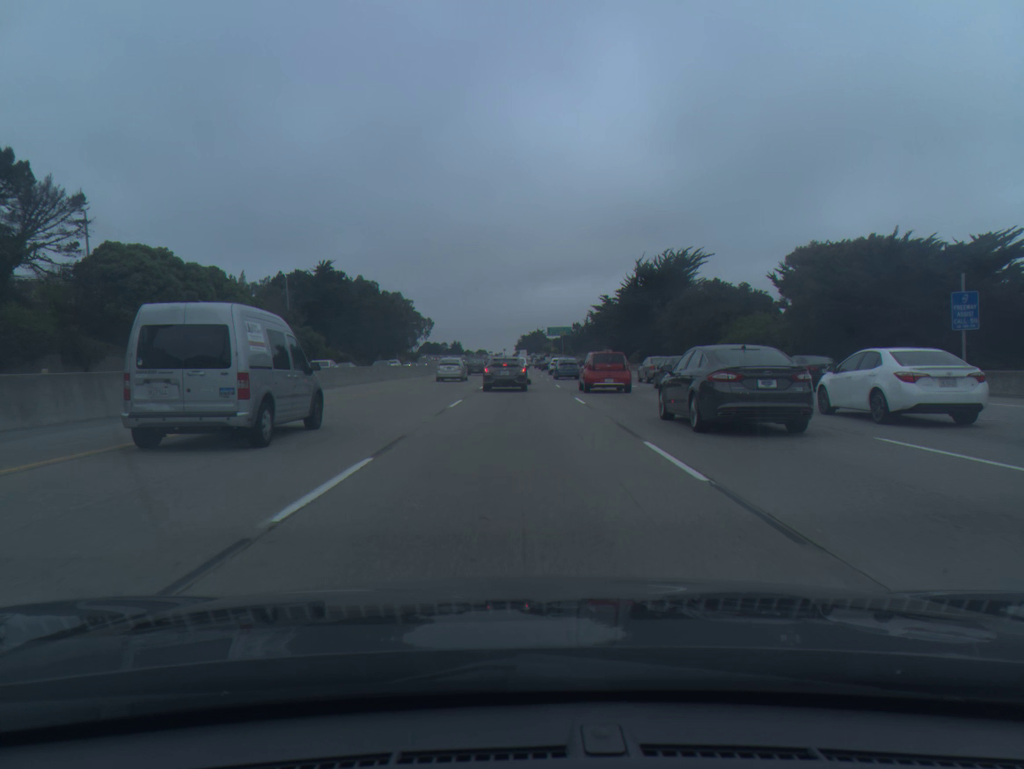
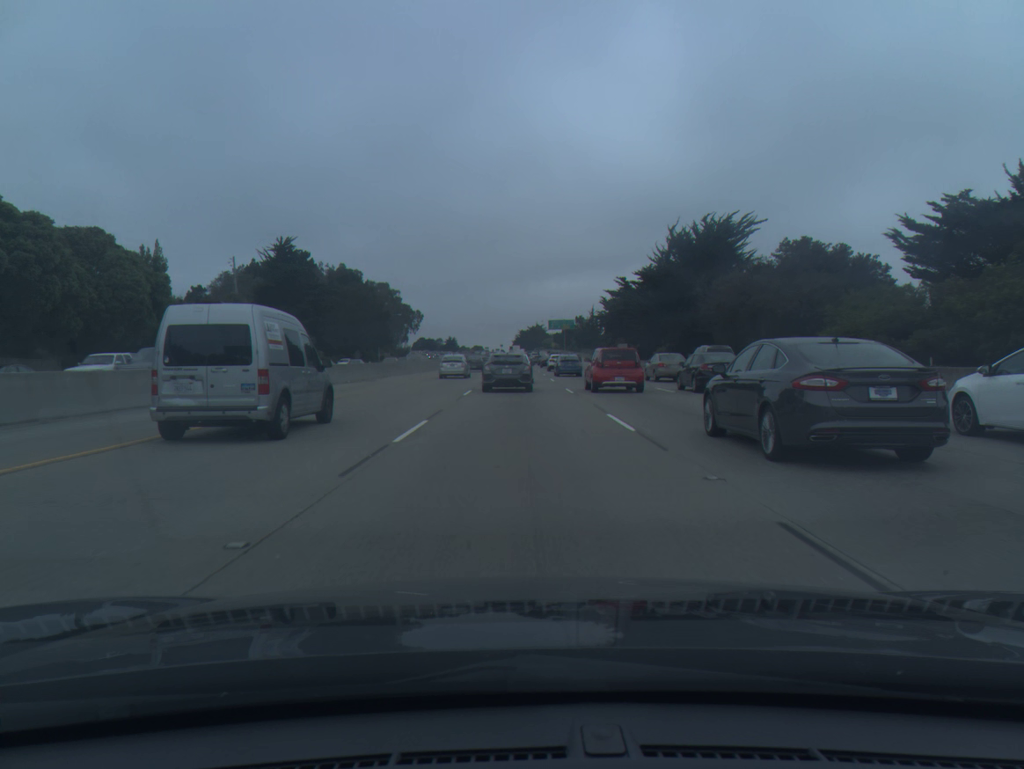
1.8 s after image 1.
(0.0, +24.0) m; 0°
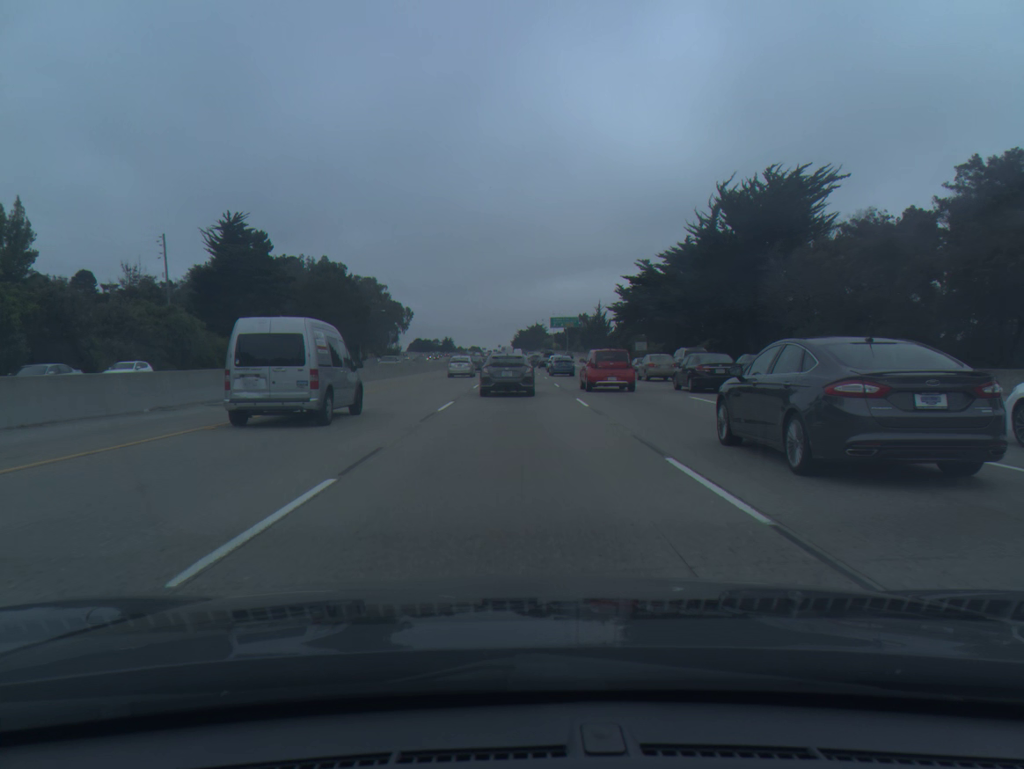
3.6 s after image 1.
(0.0, +21.7) m; 0°
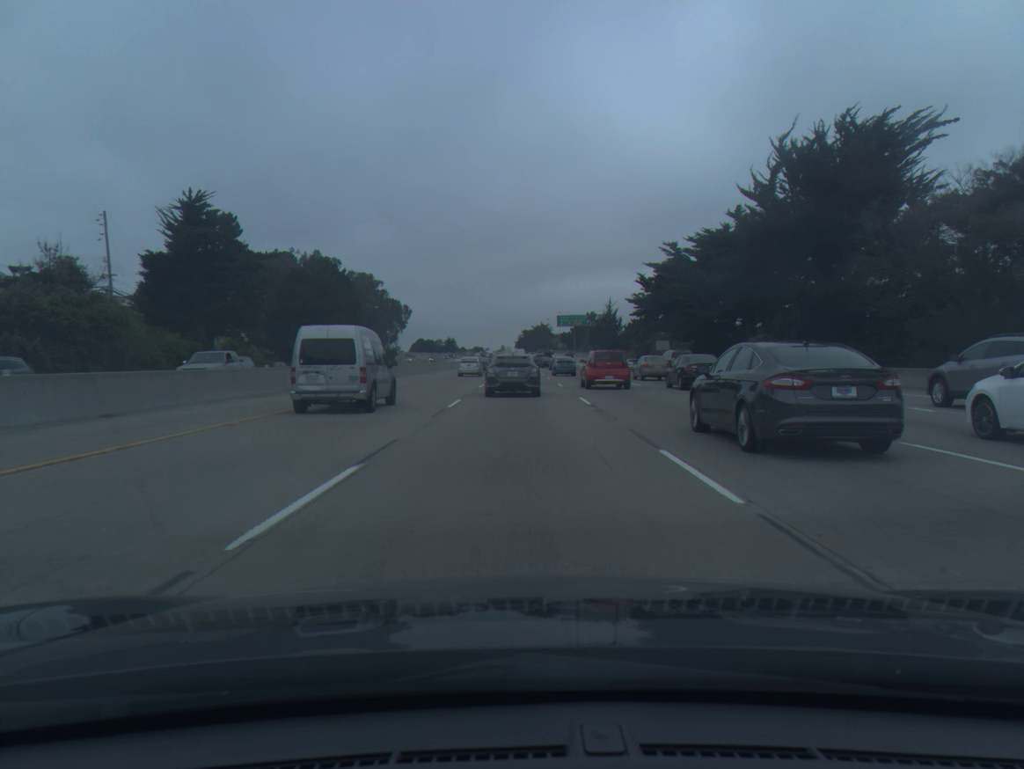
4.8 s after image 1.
(0.0, +13.7) m; 0°
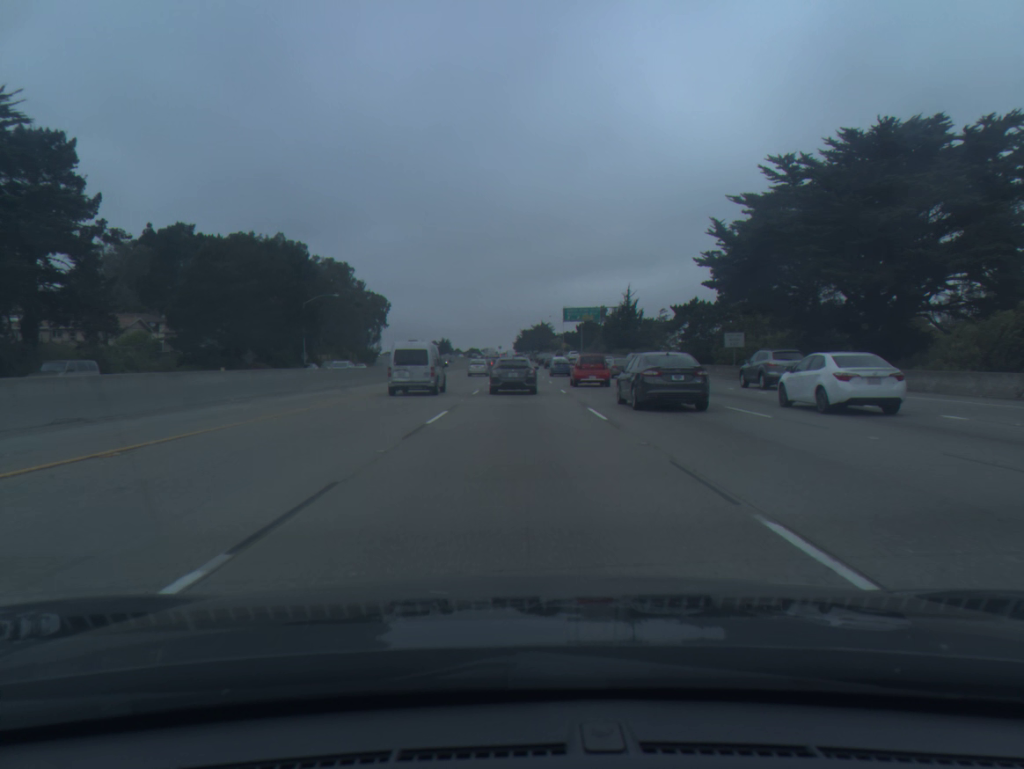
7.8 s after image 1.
(+0.2, +33.5) m; 0°
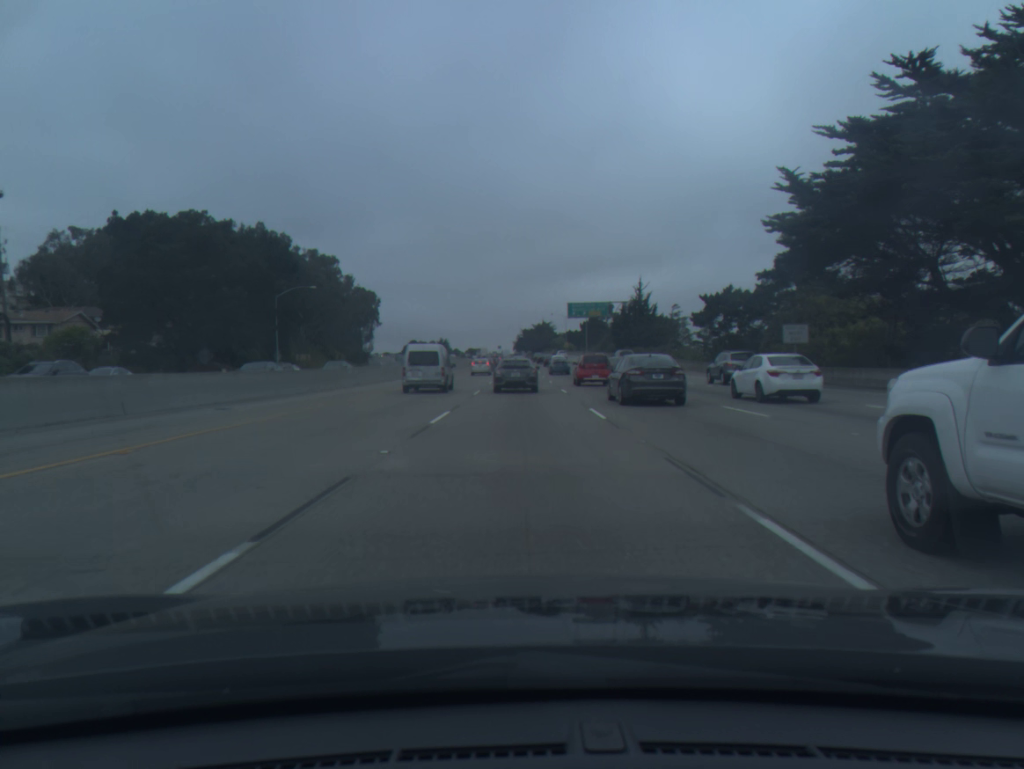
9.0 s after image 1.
(0.0, +14.3) m; 0°
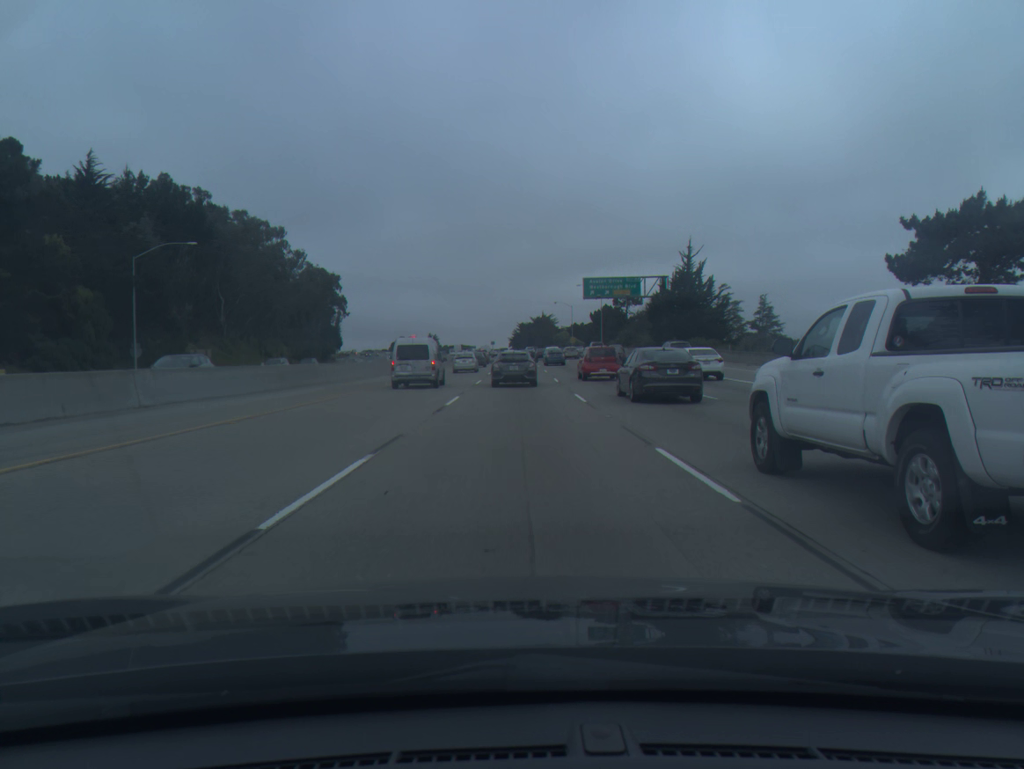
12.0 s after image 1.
(0.0, +39.3) m; 0°
